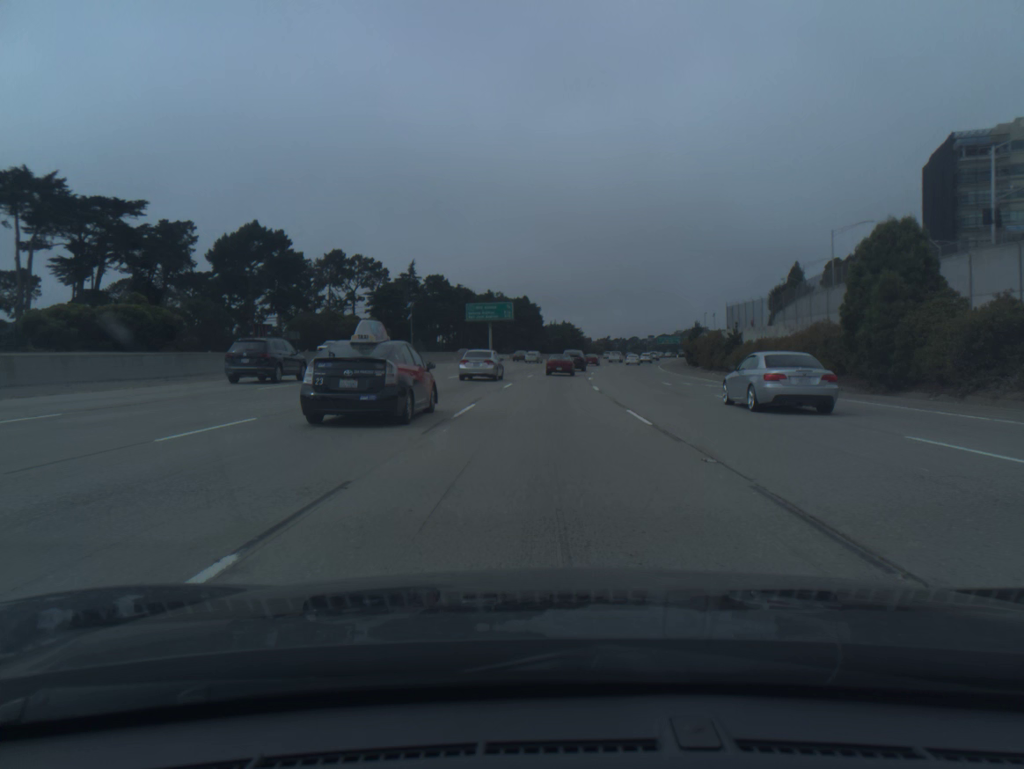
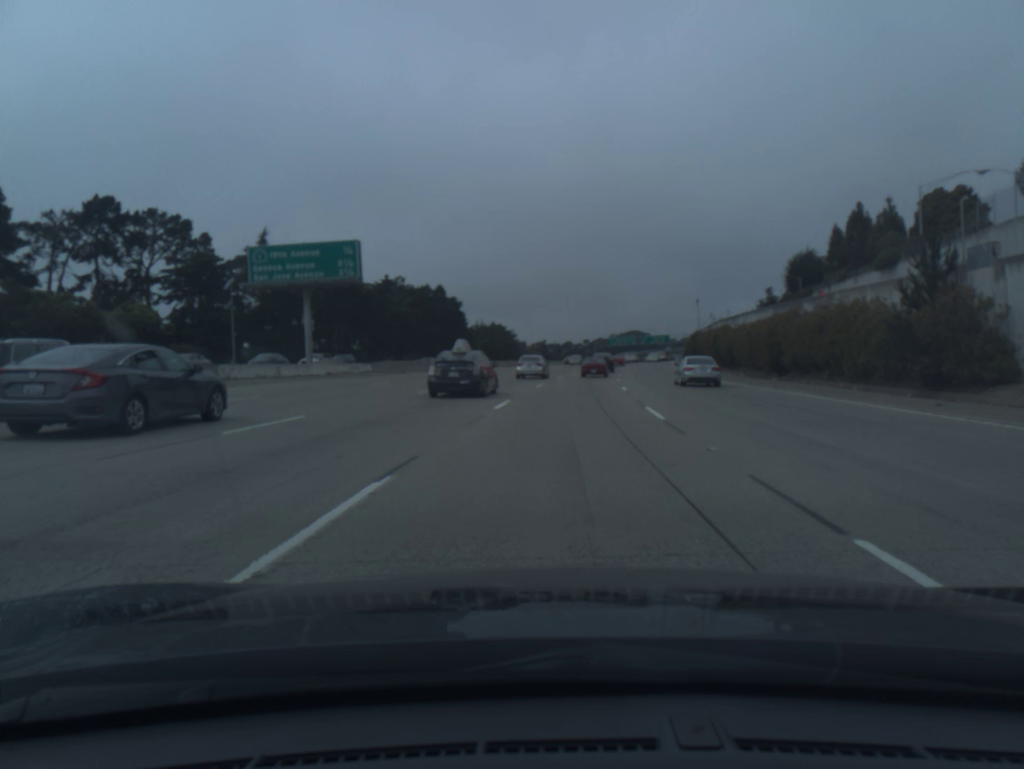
(+2.8, +69.5) m; +5°
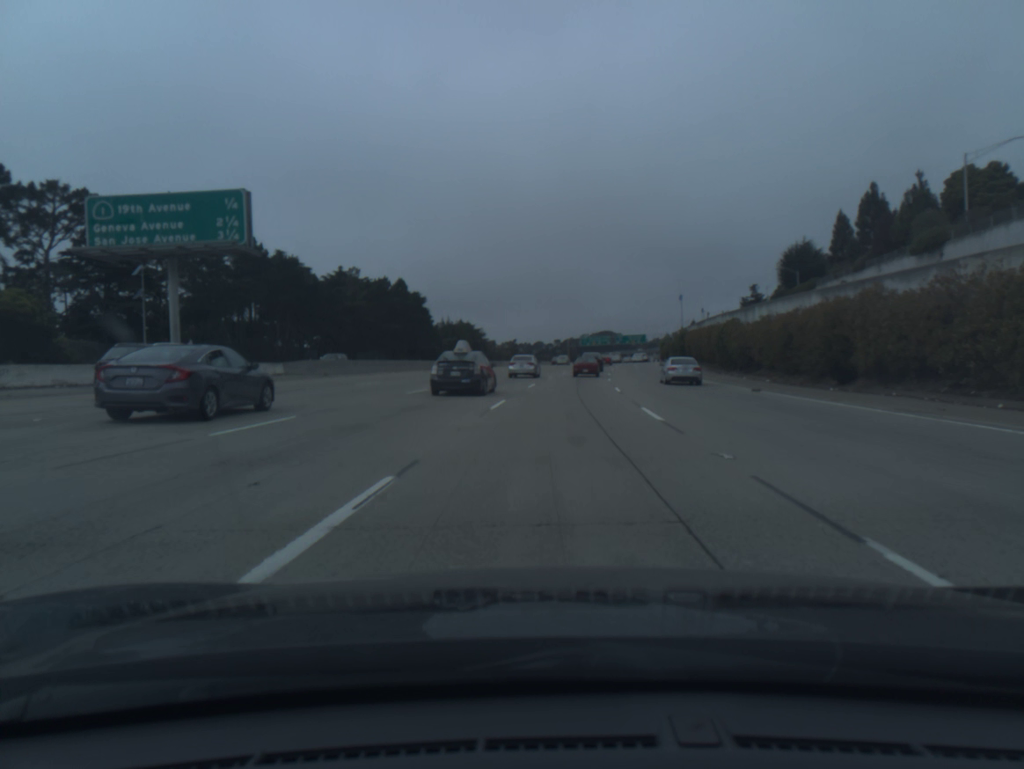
(+0.2, +14.5) m; +2°
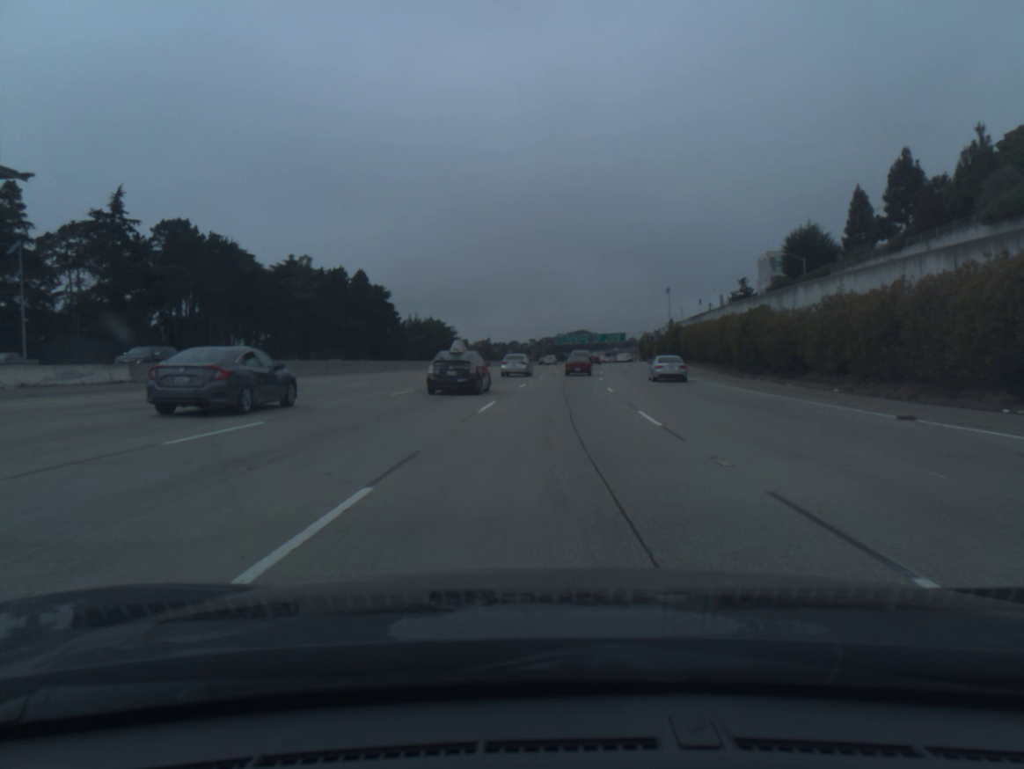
(+0.3, +15.1) m; +2°
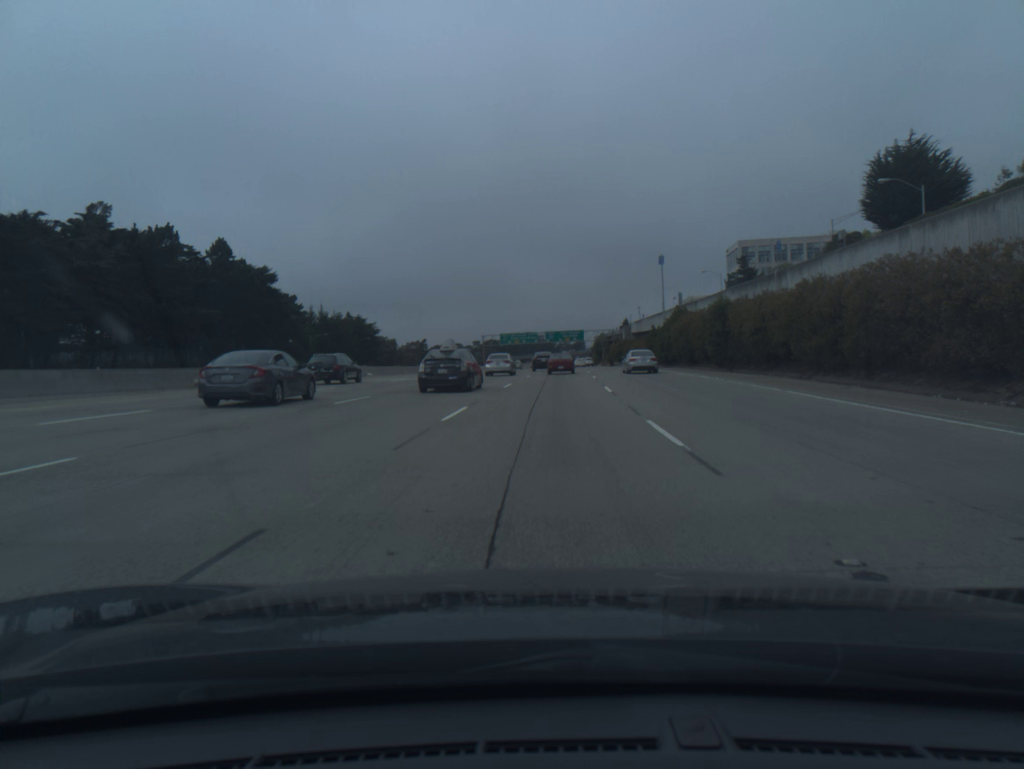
(+1.8, +47.3) m; +4°
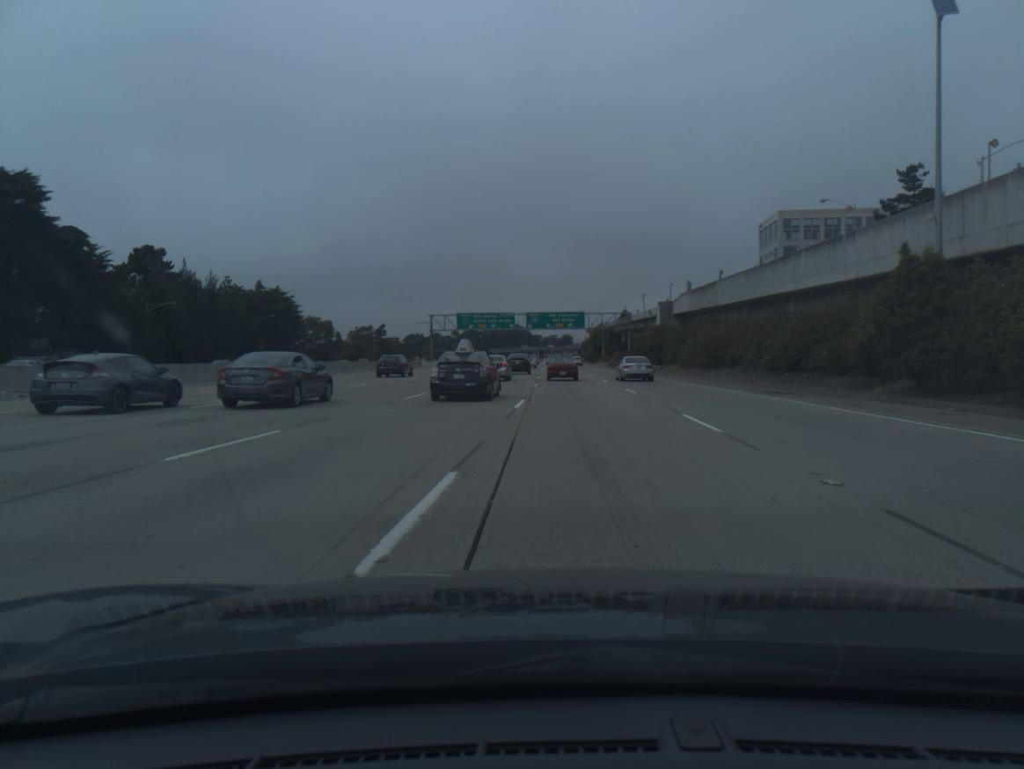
(+1.2, +67.9) m; +1°
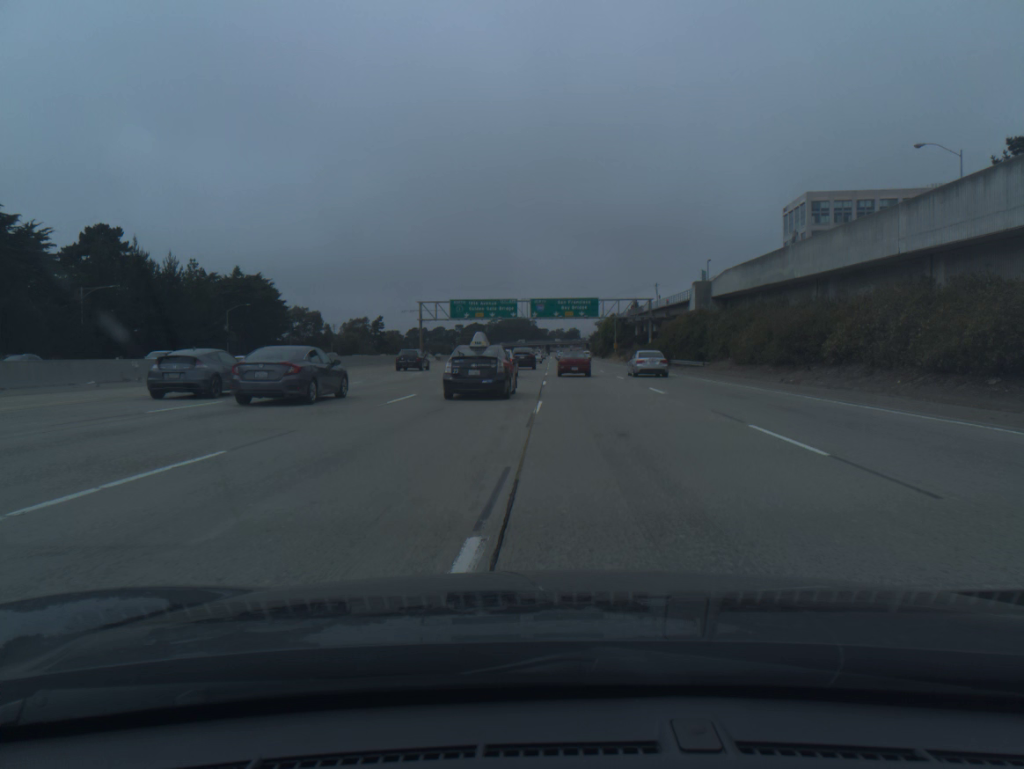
(-0.1, +17.6) m; 0°
